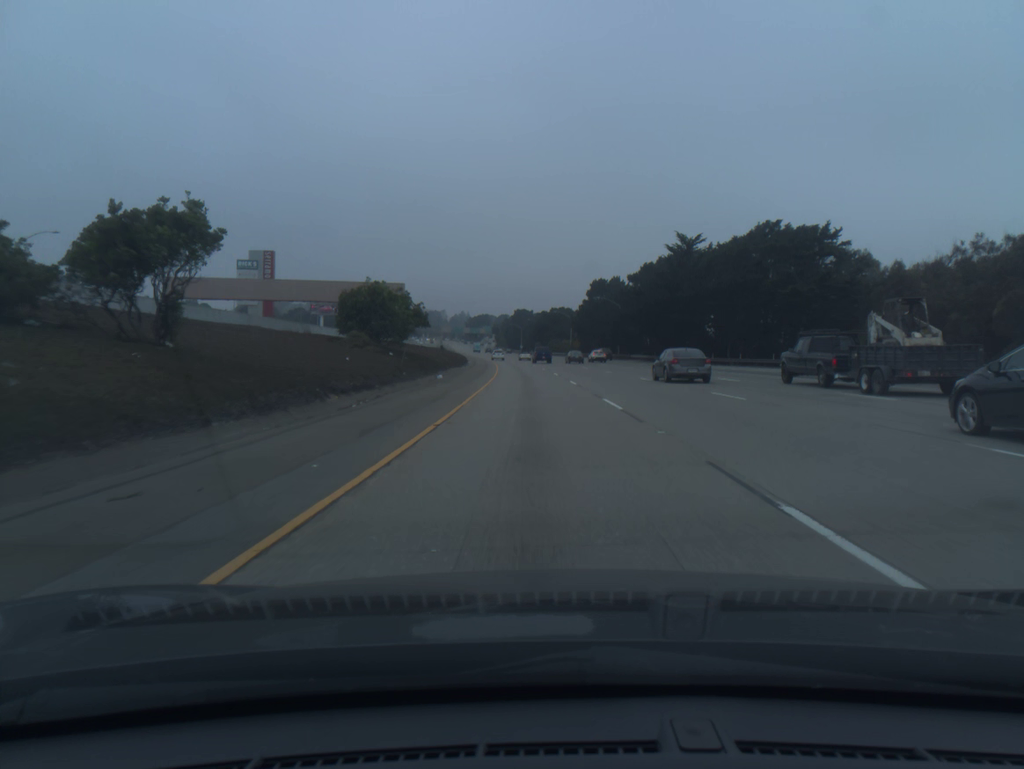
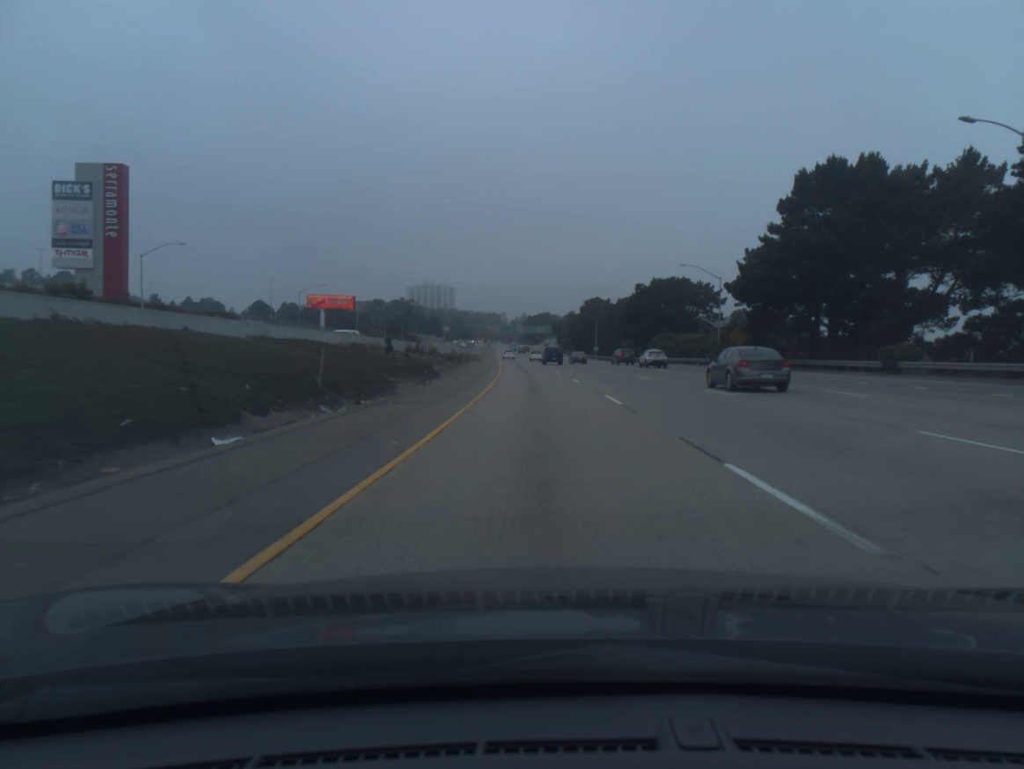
(-4.3, +99.6) m; -5°
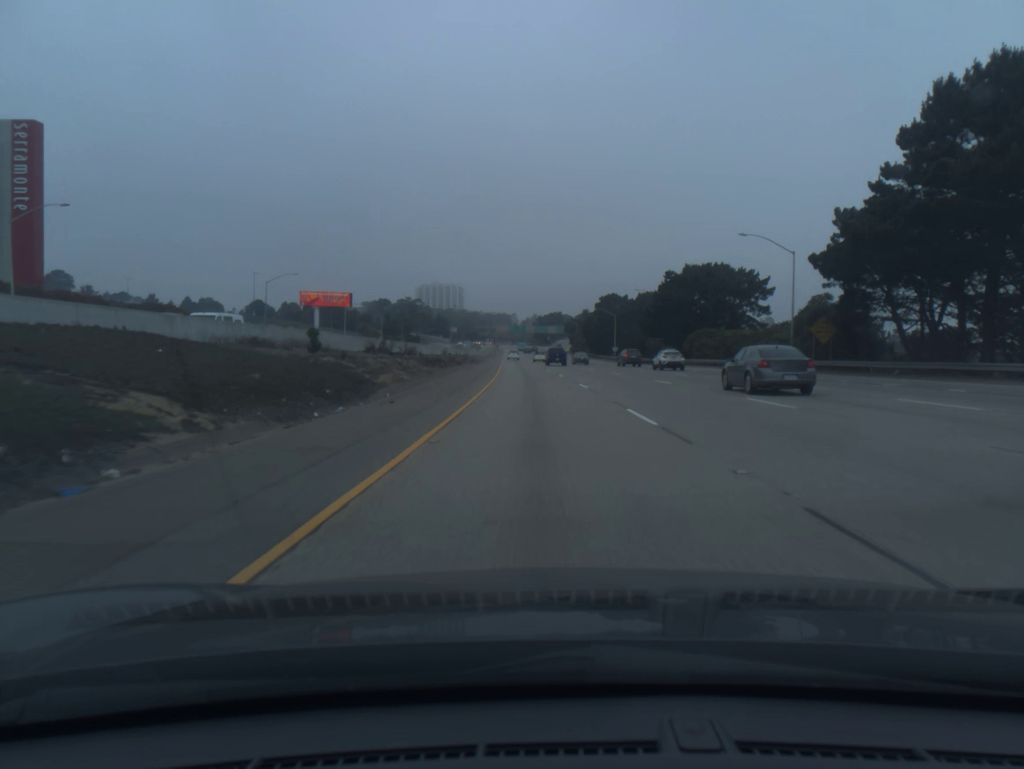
(-0.1, +20.0) m; -1°
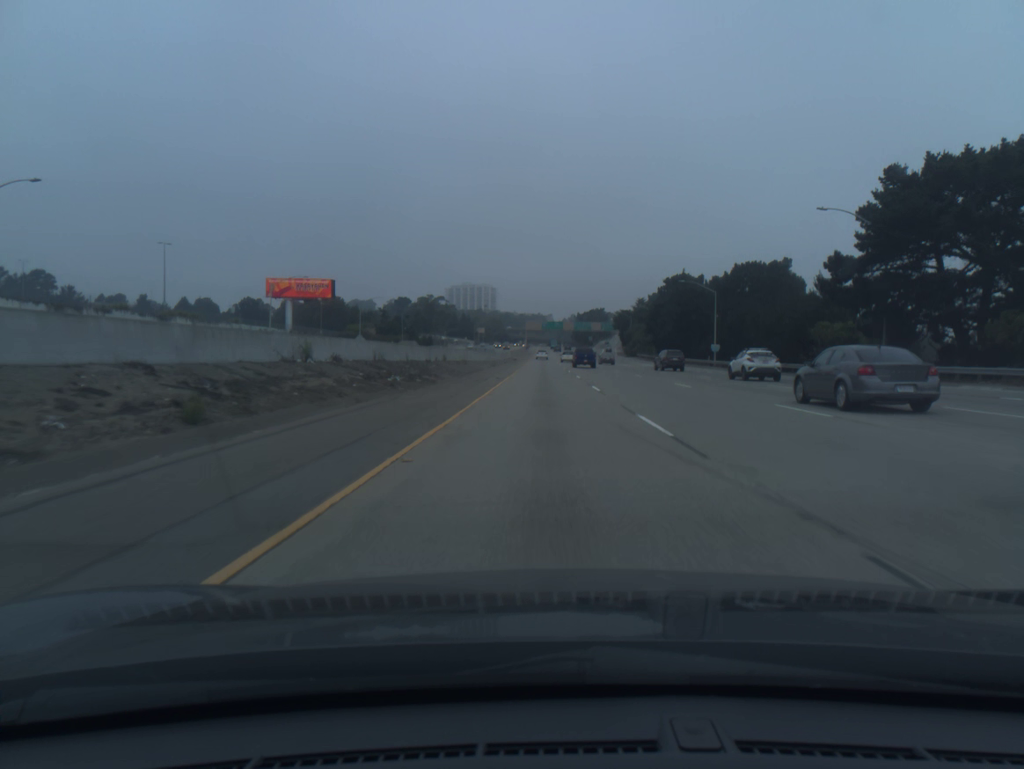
(-1.5, +60.1) m; -3°
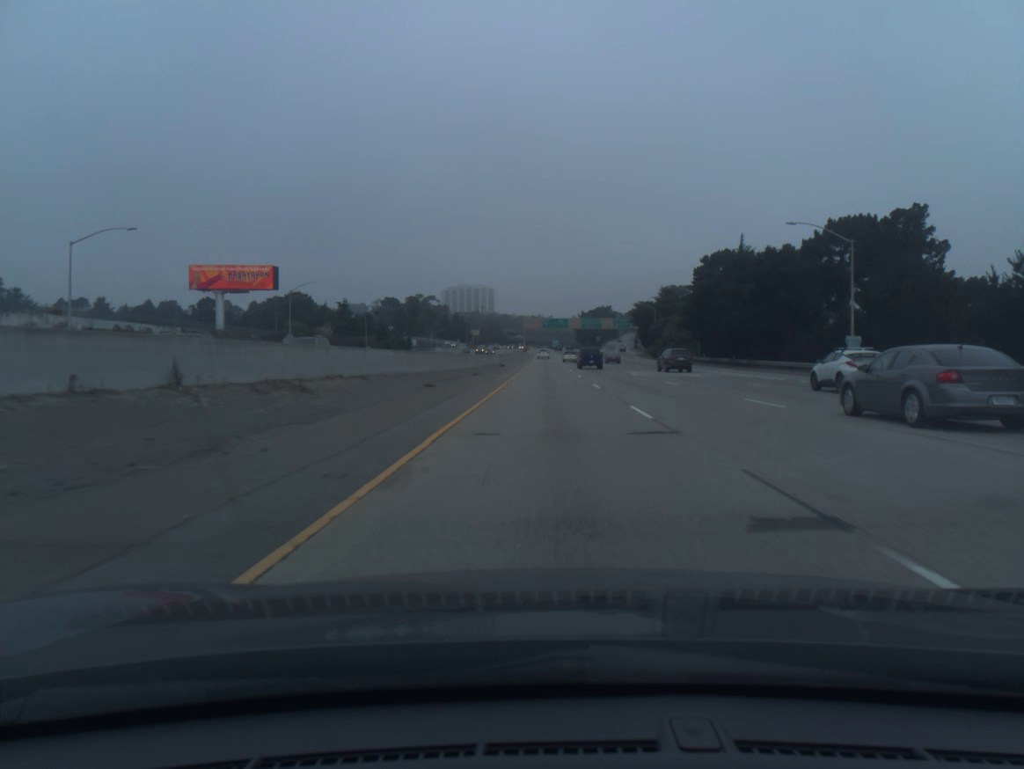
(-0.1, +40.2) m; 0°
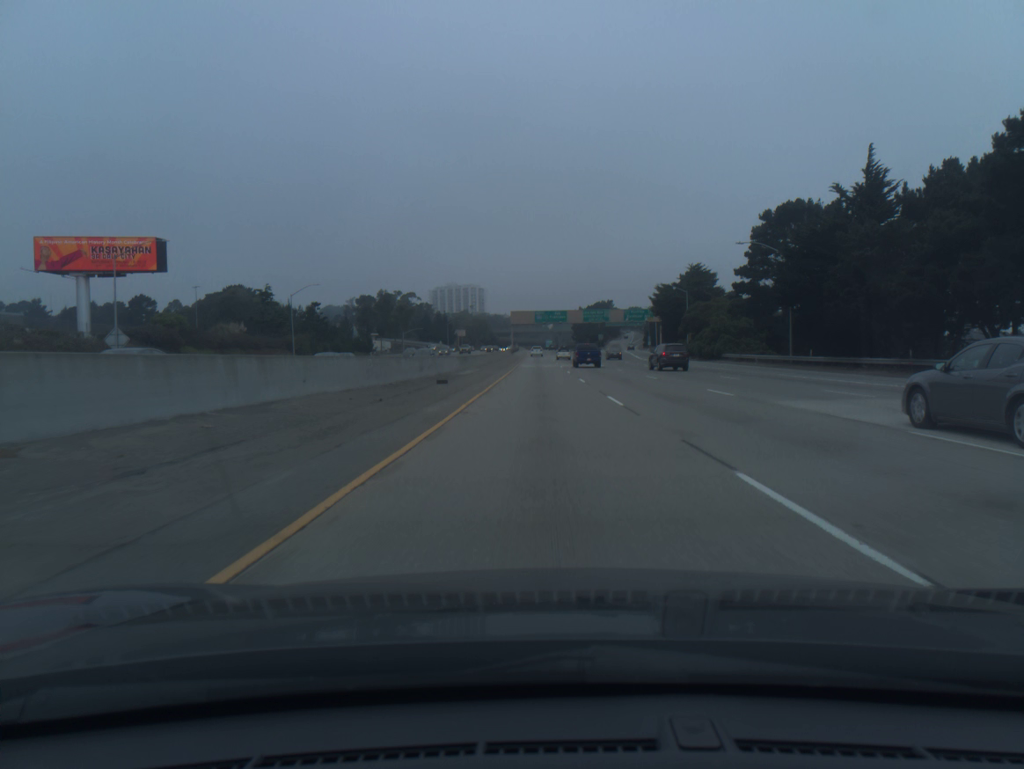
(+0.2, +40.3) m; 0°
